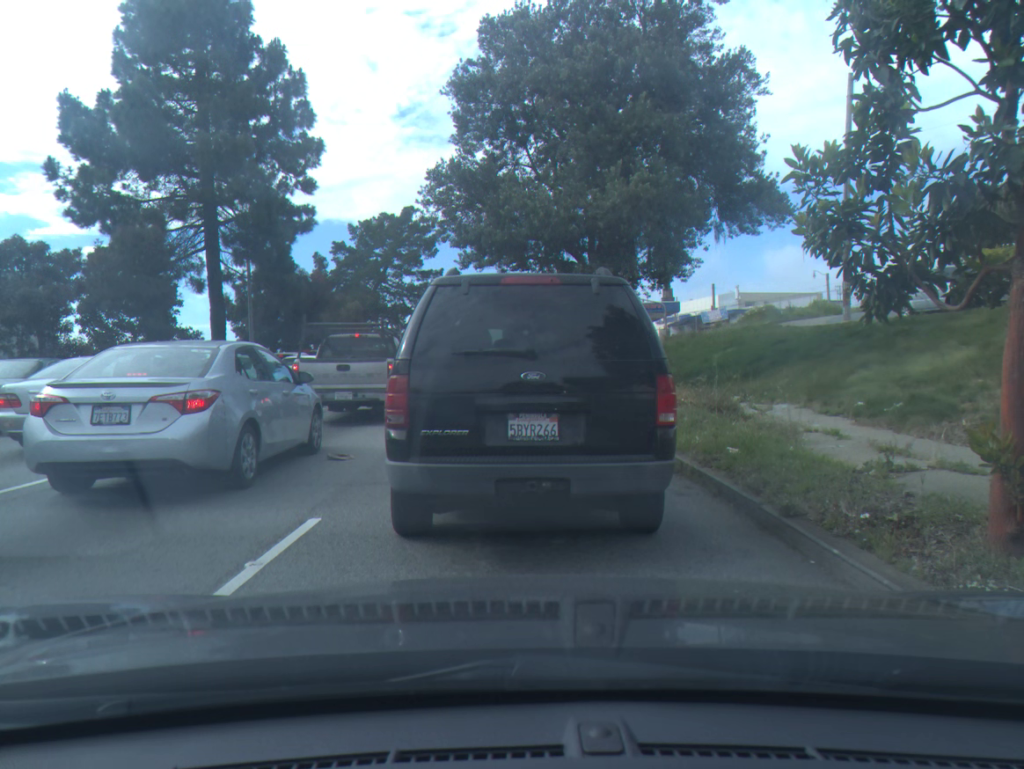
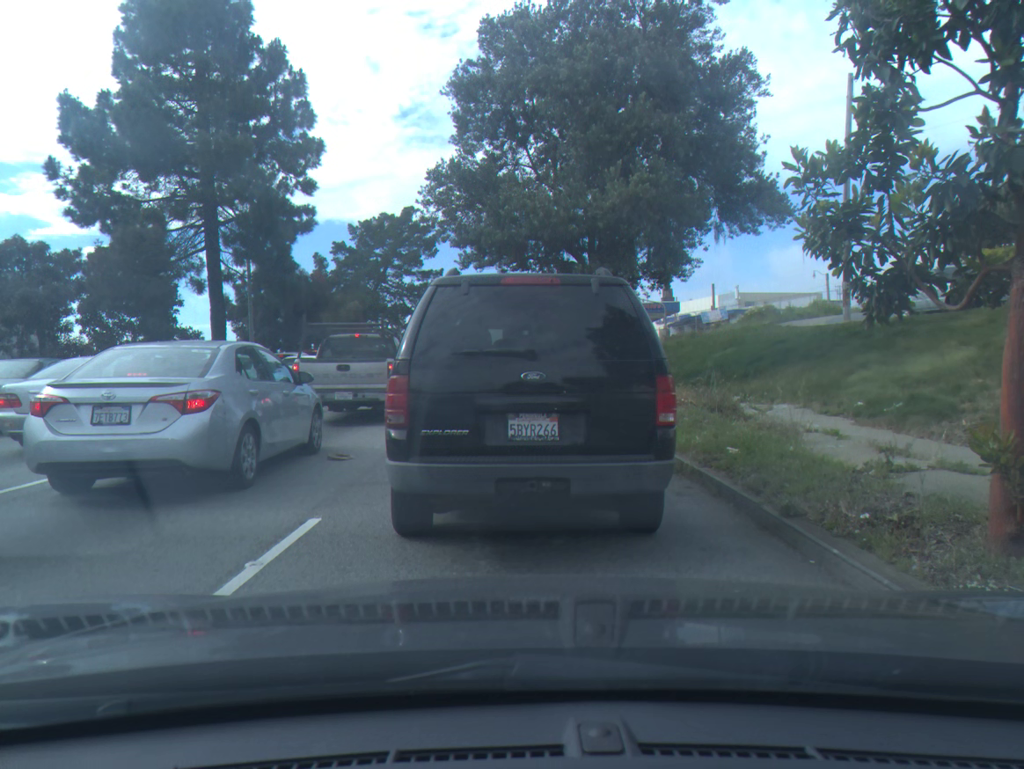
(0.0, 0.0) m; 0°
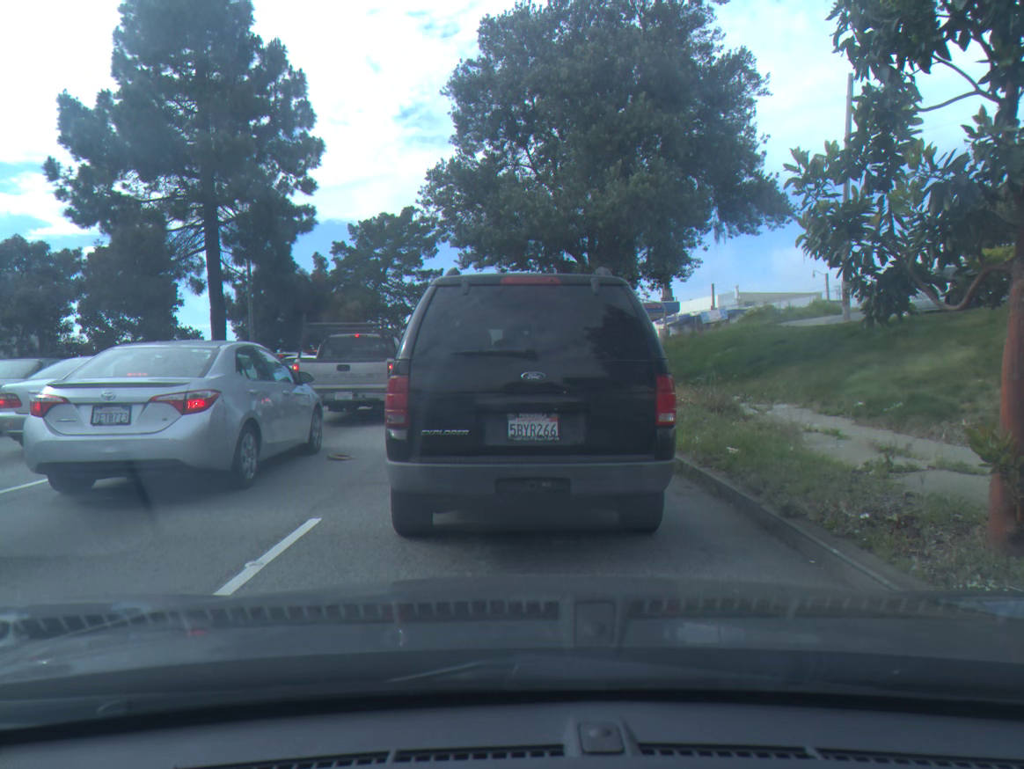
(0.0, 0.0) m; 0°
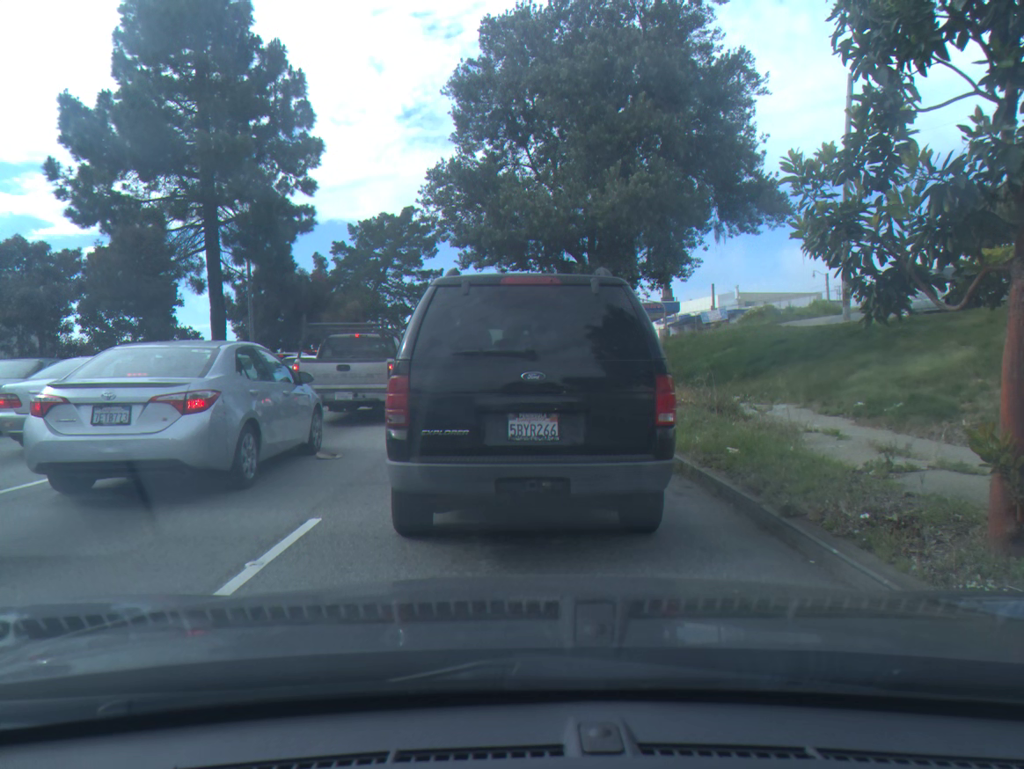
(0.0, 0.0) m; 0°
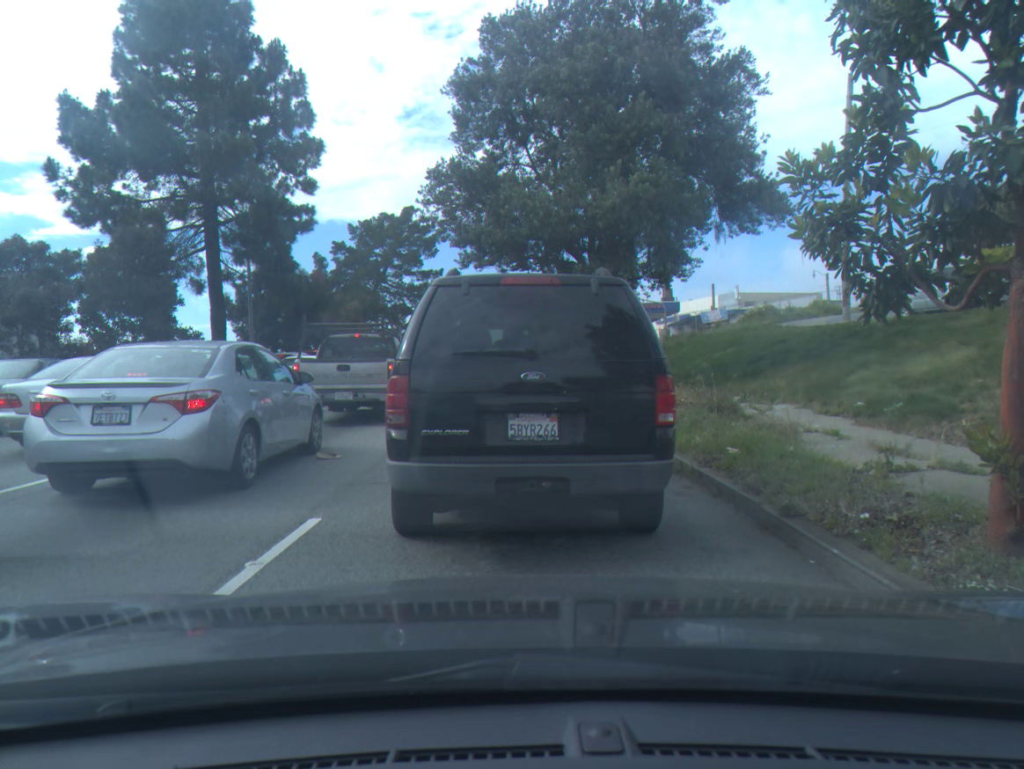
(0.0, 0.0) m; 0°
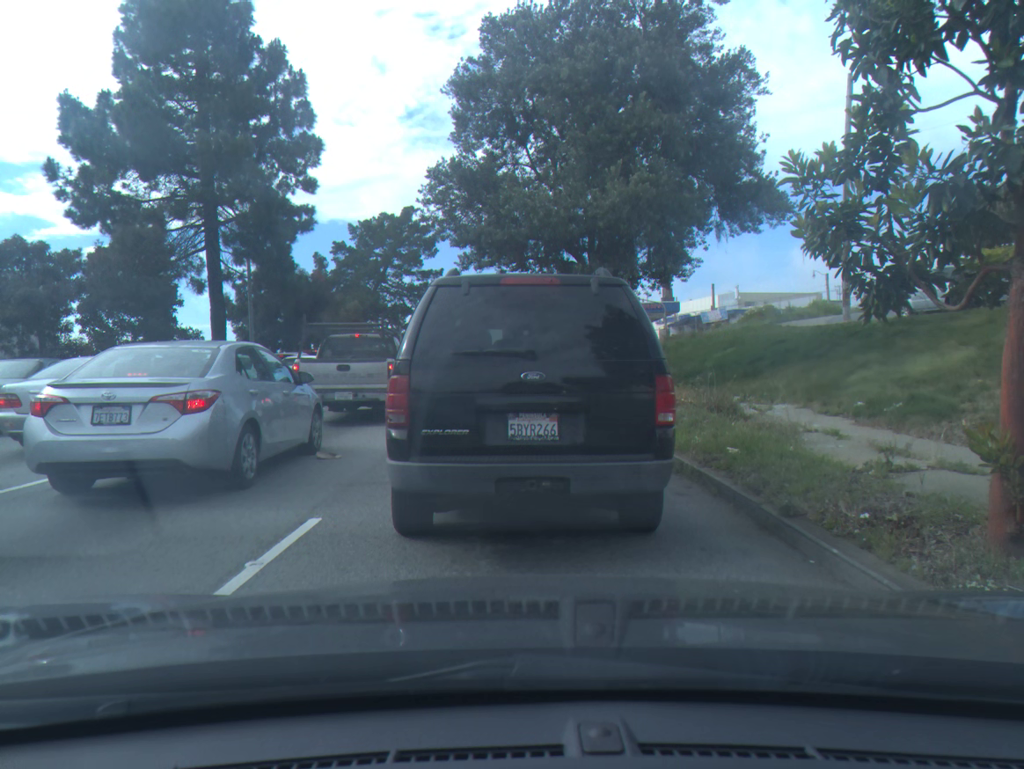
(0.0, 0.0) m; 0°
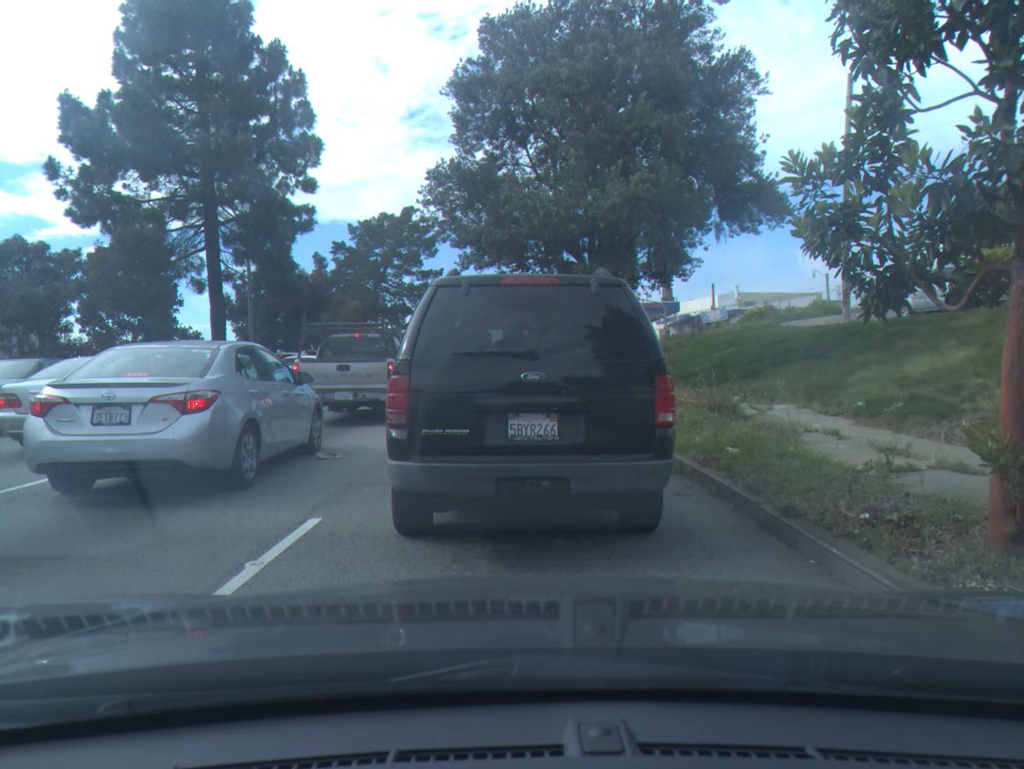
(0.0, 0.0) m; 0°
